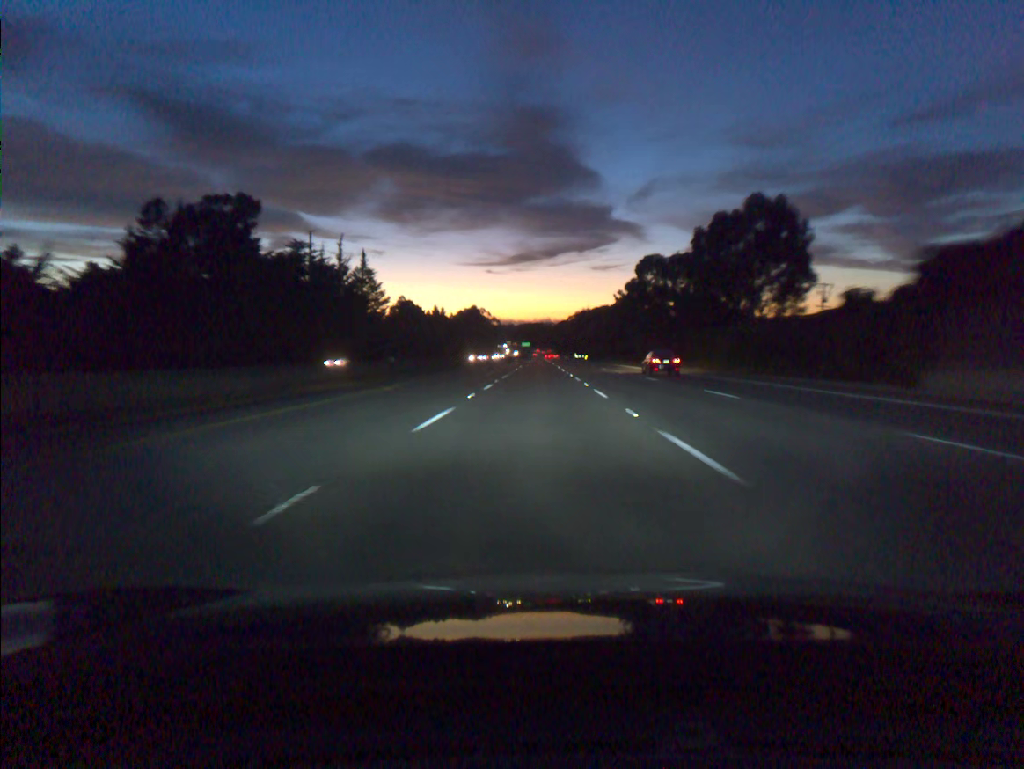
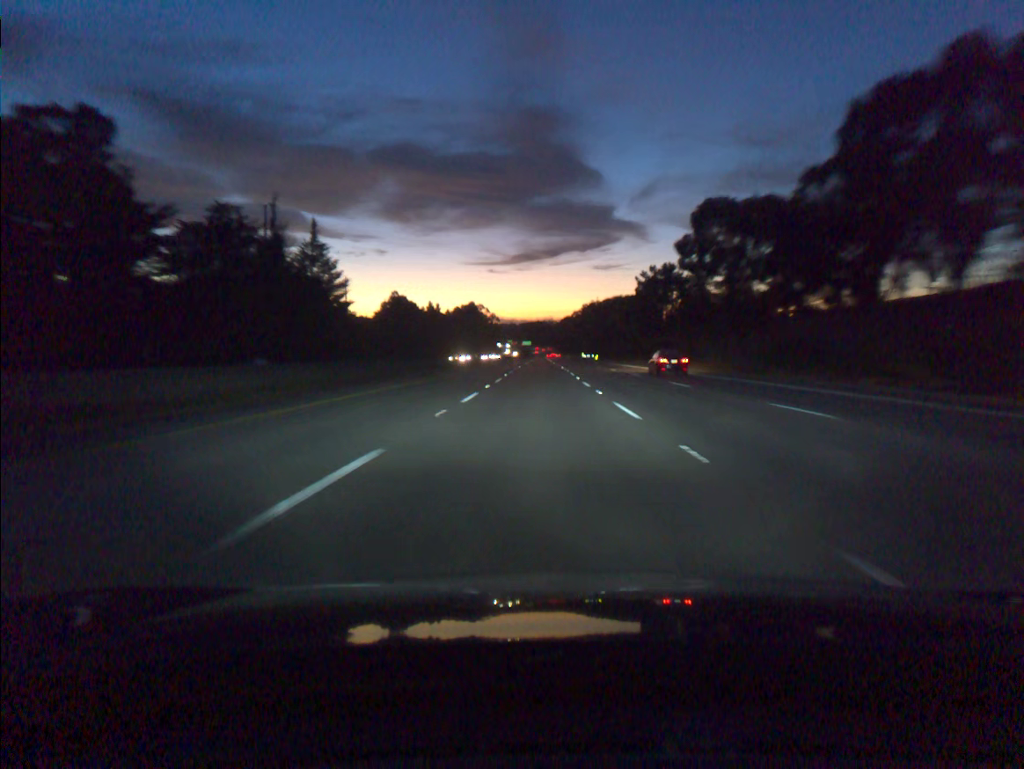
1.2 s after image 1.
(0.0, +36.7) m; 0°
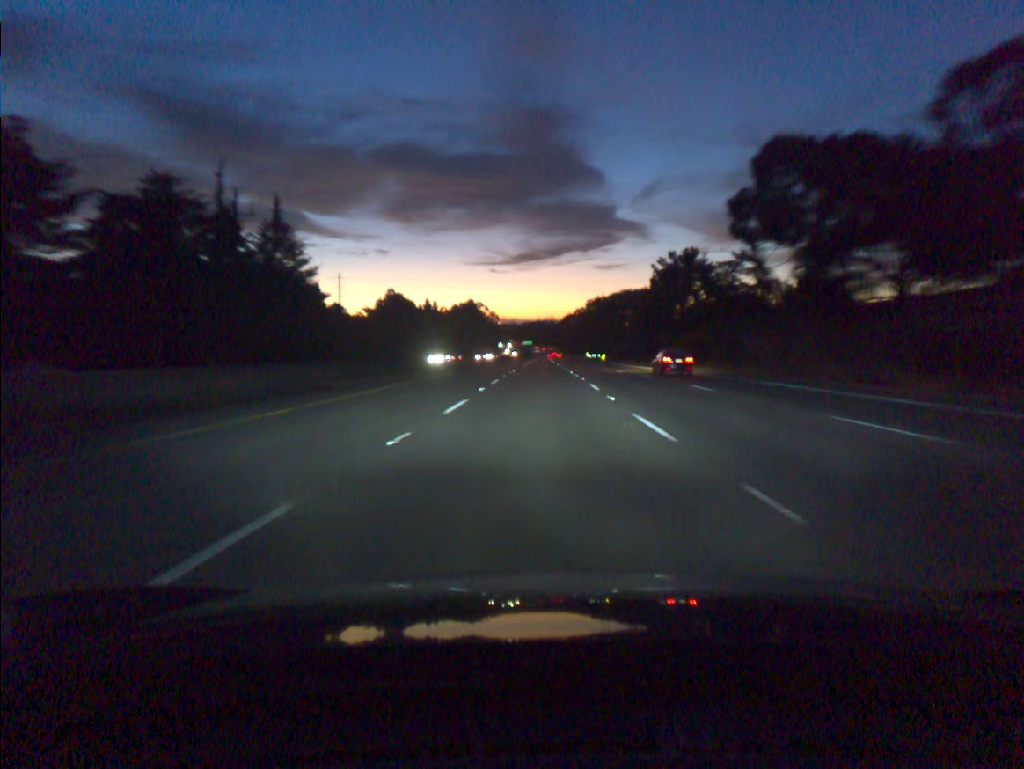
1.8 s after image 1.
(0.0, +18.3) m; 0°
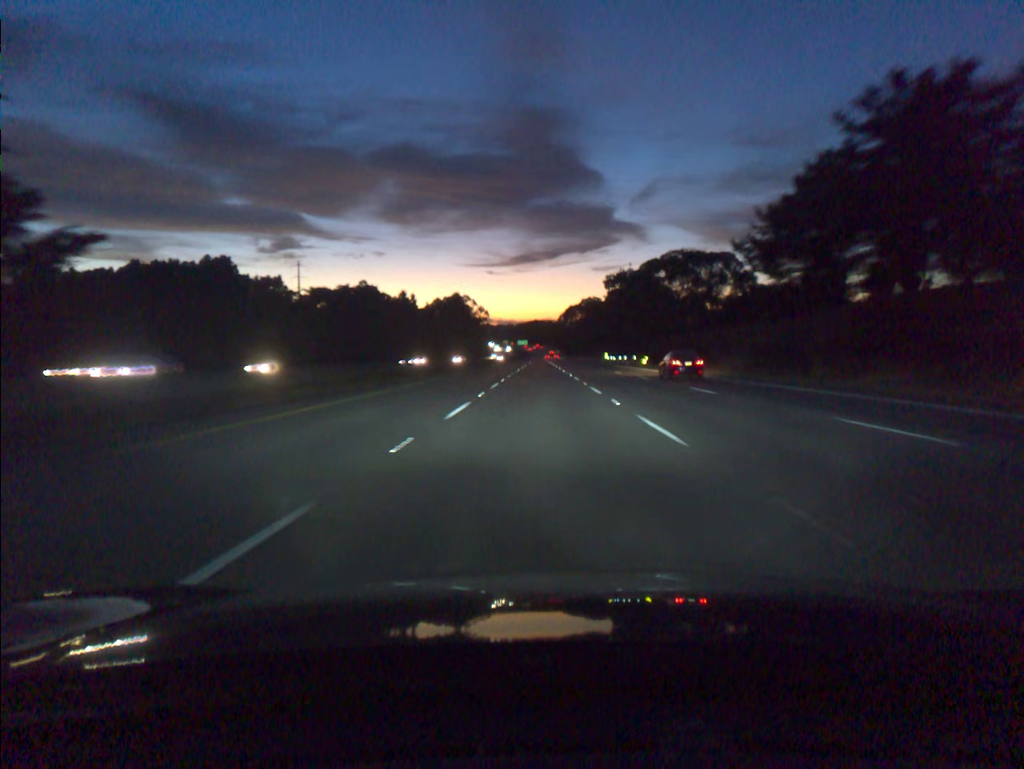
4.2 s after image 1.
(-0.1, +73.2) m; 0°
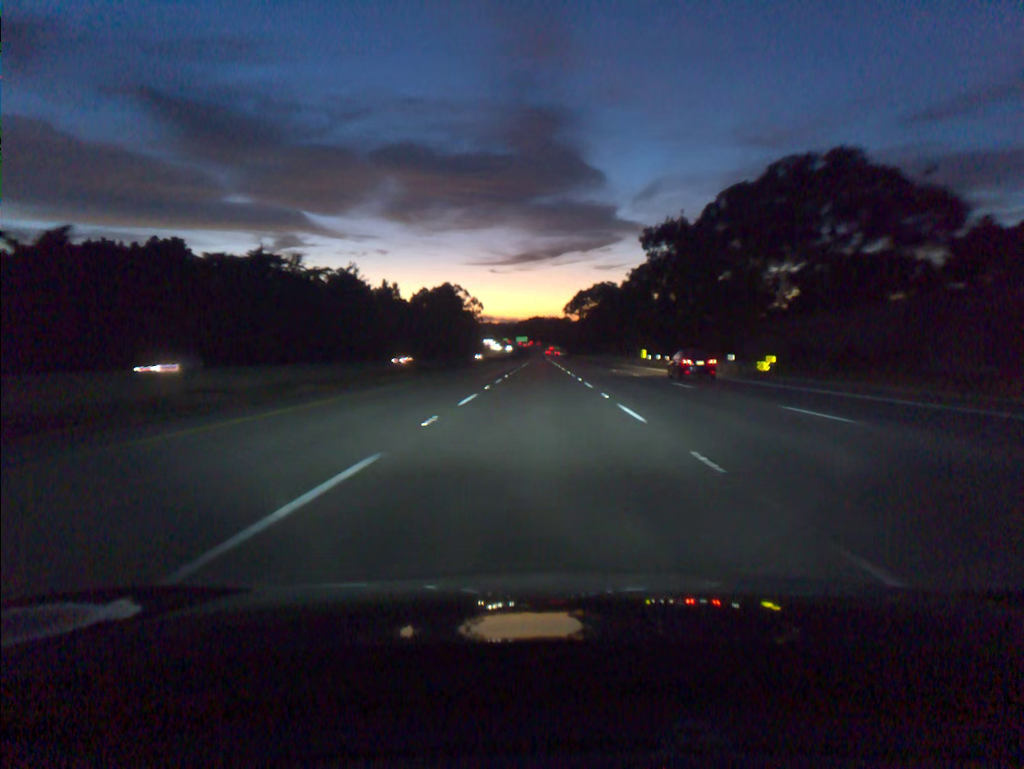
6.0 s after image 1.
(0.0, +55.0) m; 0°
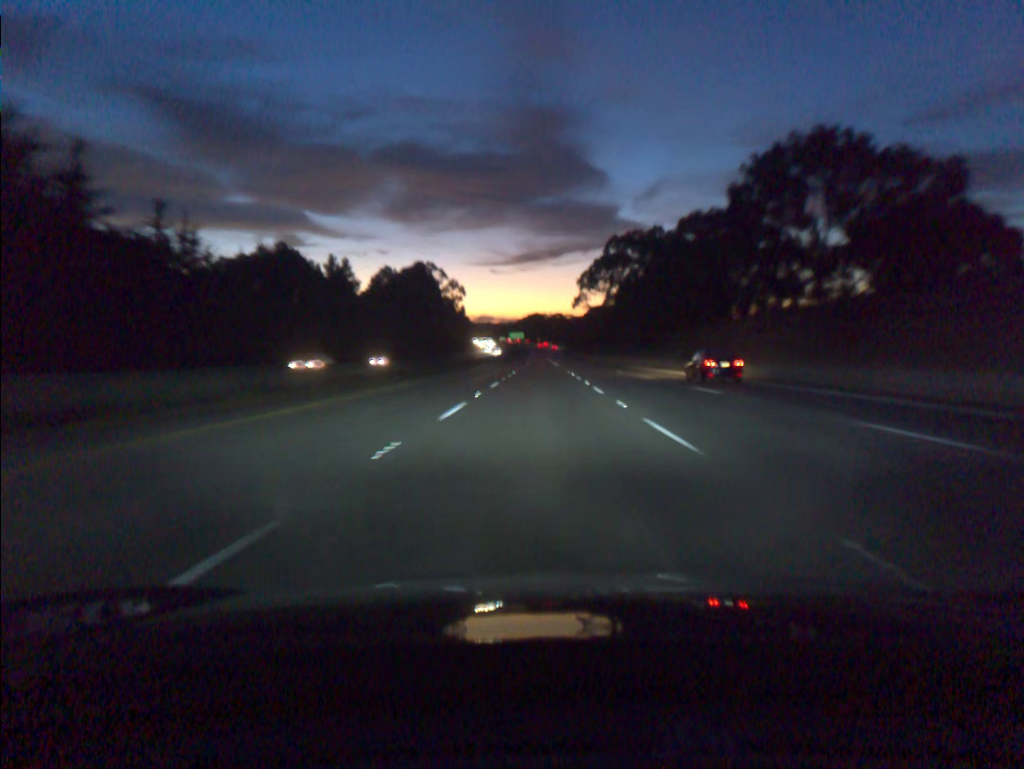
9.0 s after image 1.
(-0.1, +92.0) m; 0°
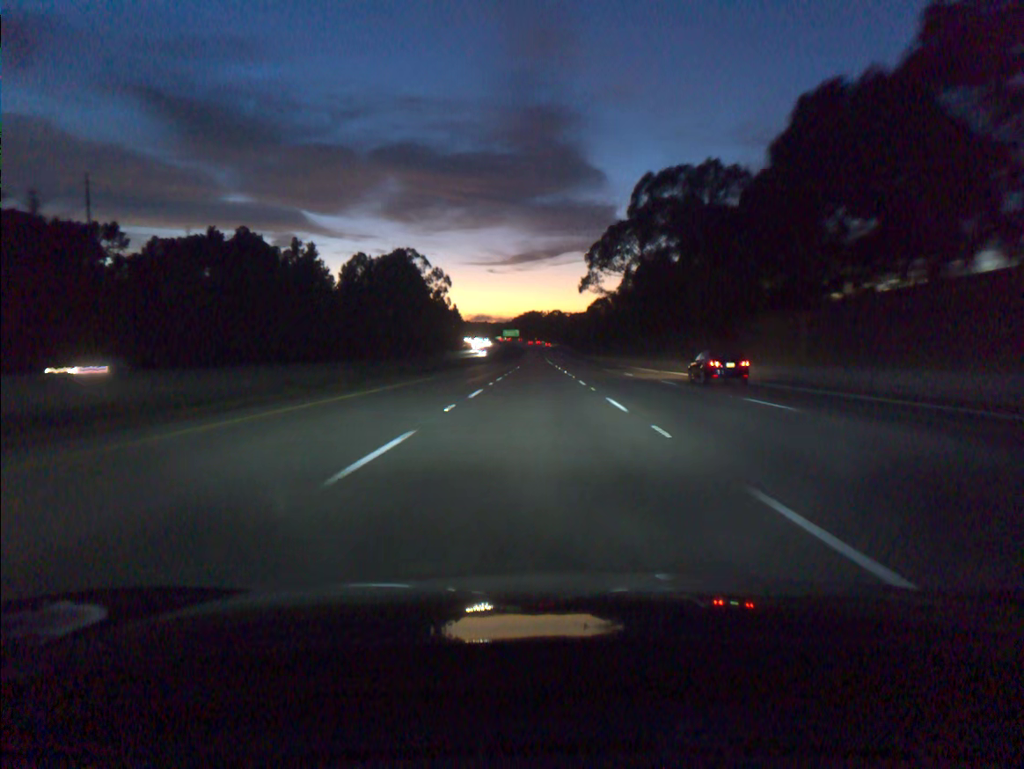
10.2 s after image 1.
(+0.1, +36.8) m; 0°
